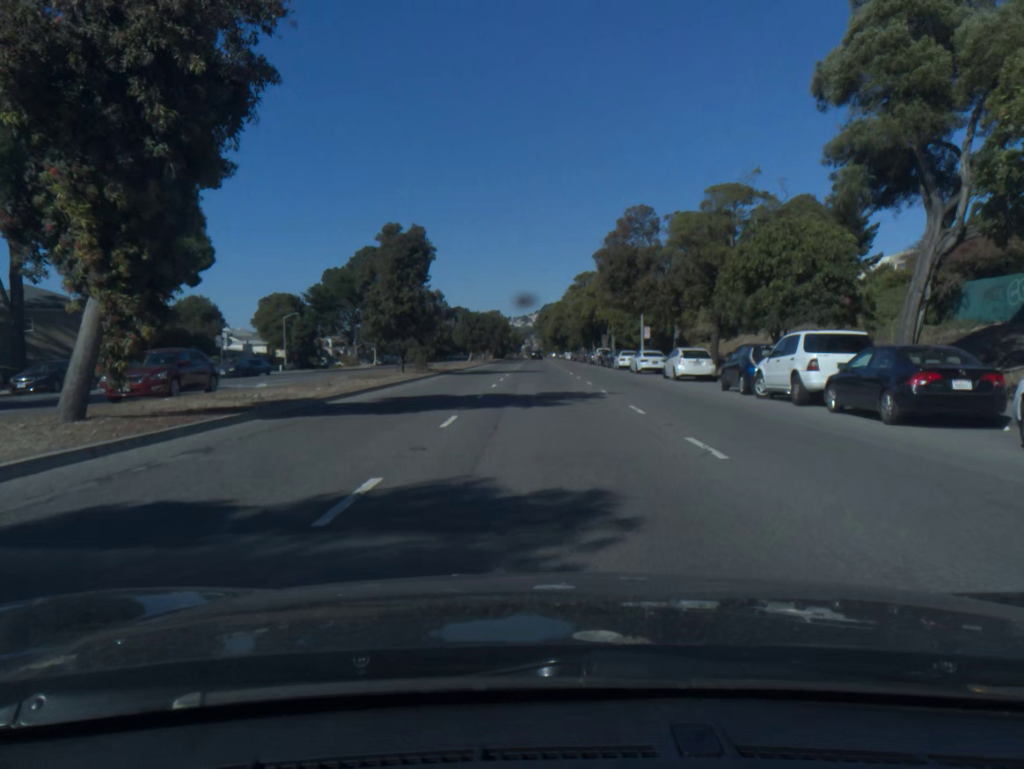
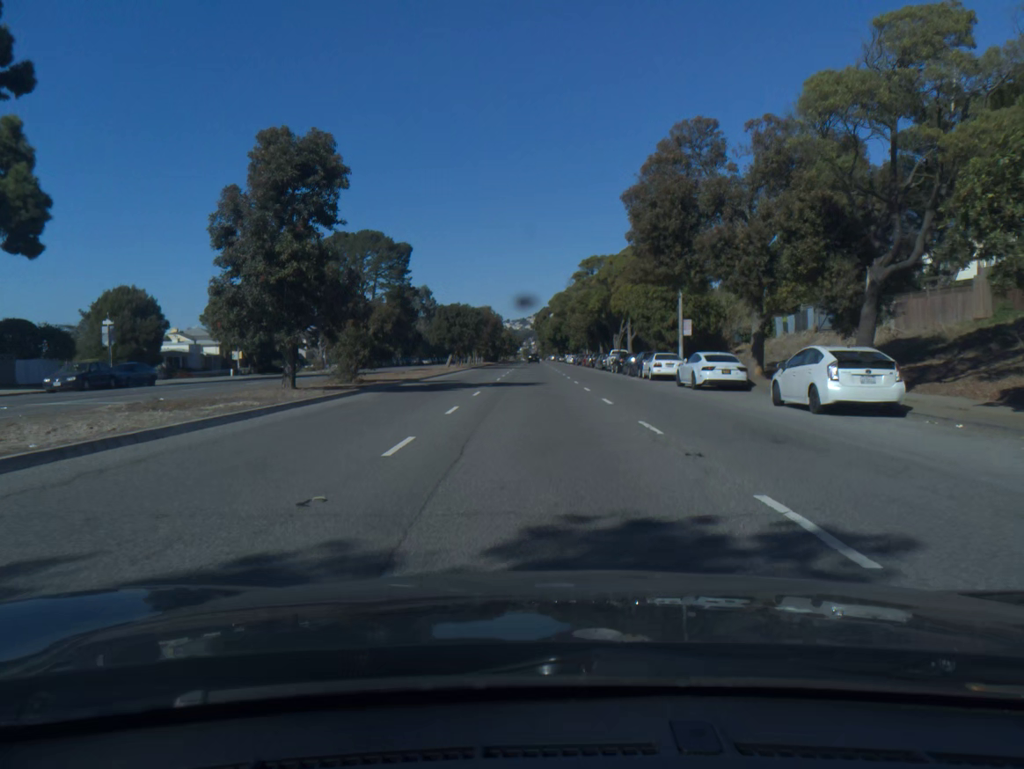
(+0.1, +18.7) m; 0°
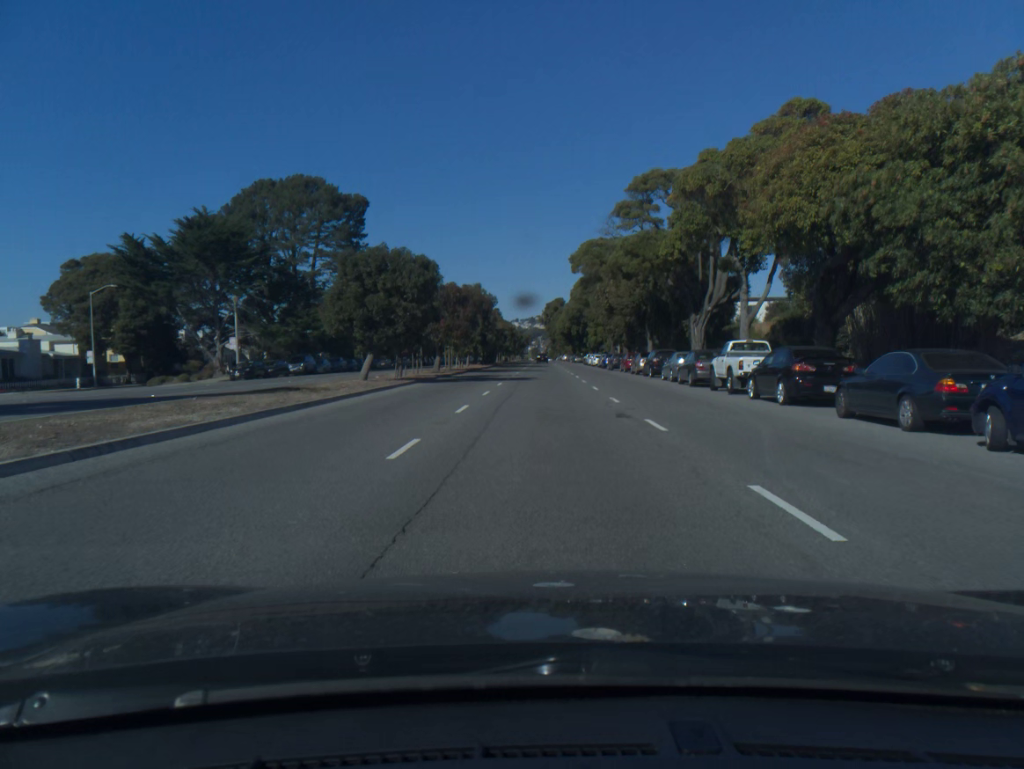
(-0.4, +36.5) m; -1°
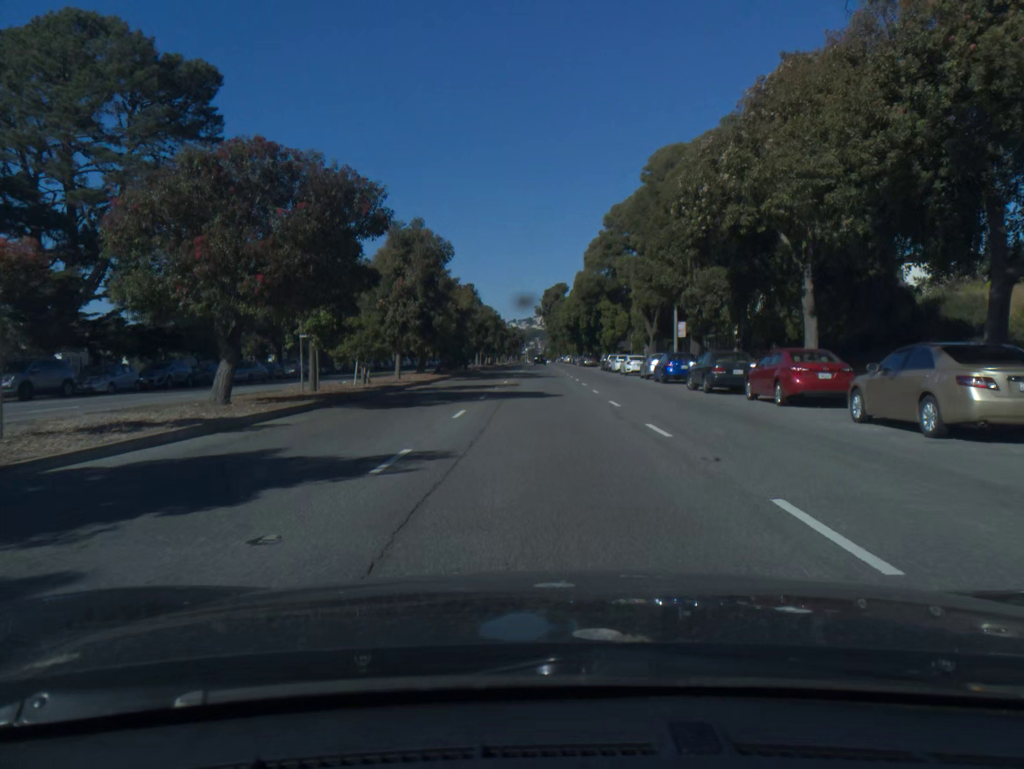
(+0.1, +37.7) m; 0°
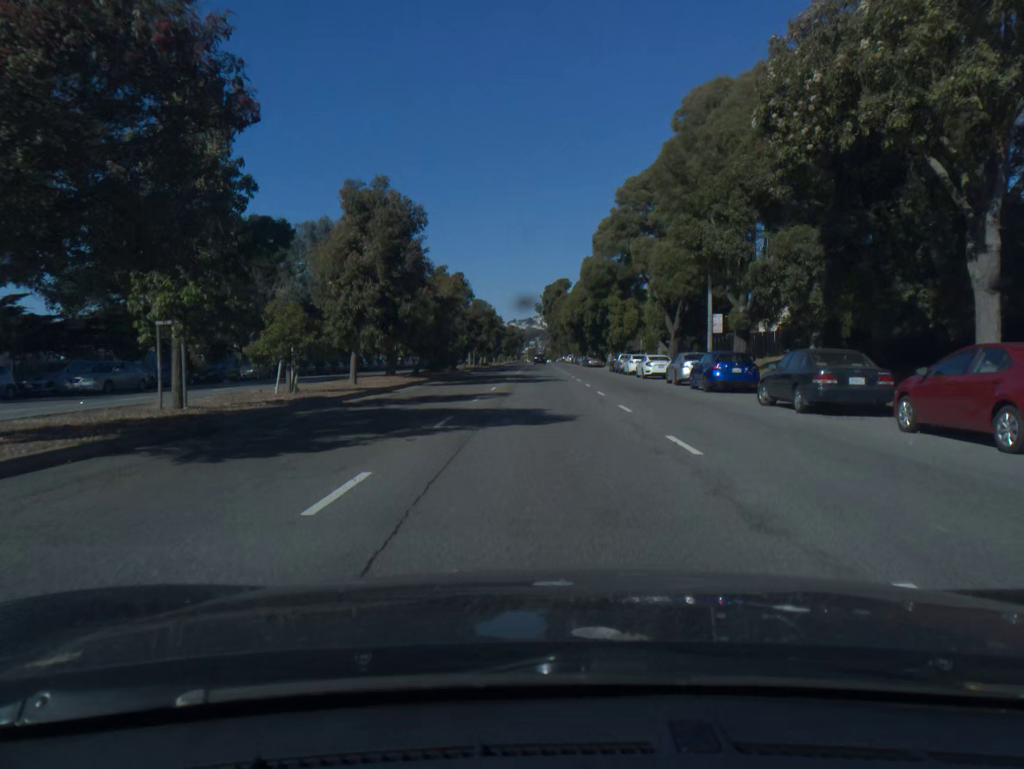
(0.0, +9.8) m; 0°
